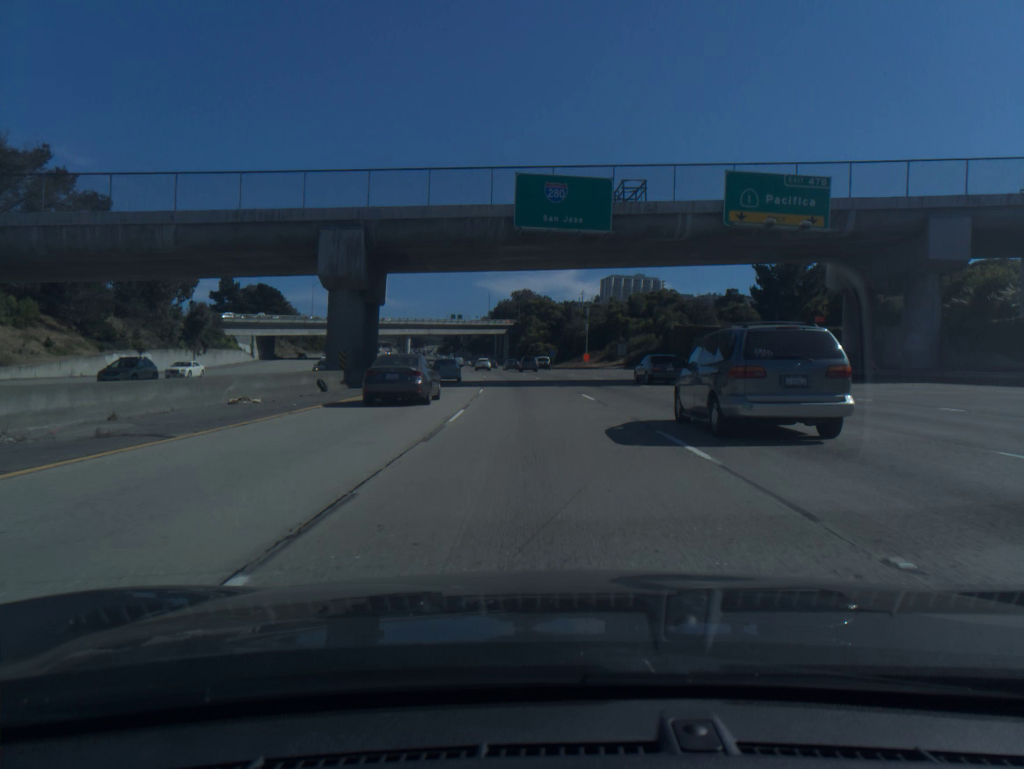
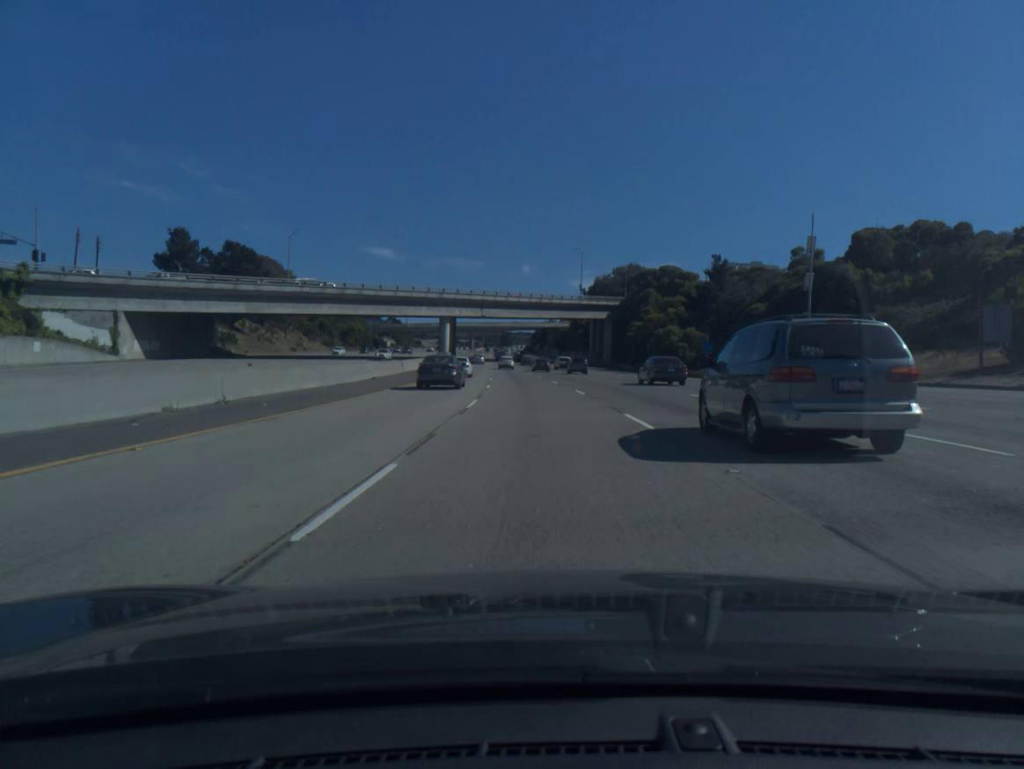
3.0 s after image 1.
(-5.0, +83.1) m; -7°
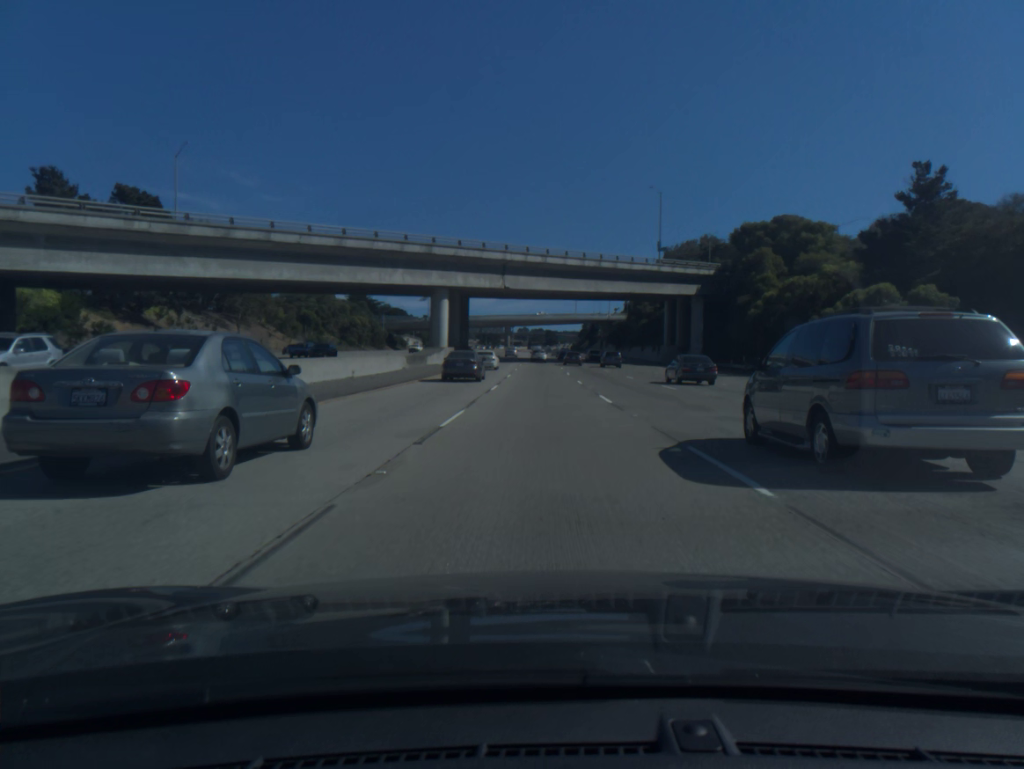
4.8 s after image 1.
(-1.5, +50.1) m; -3°
